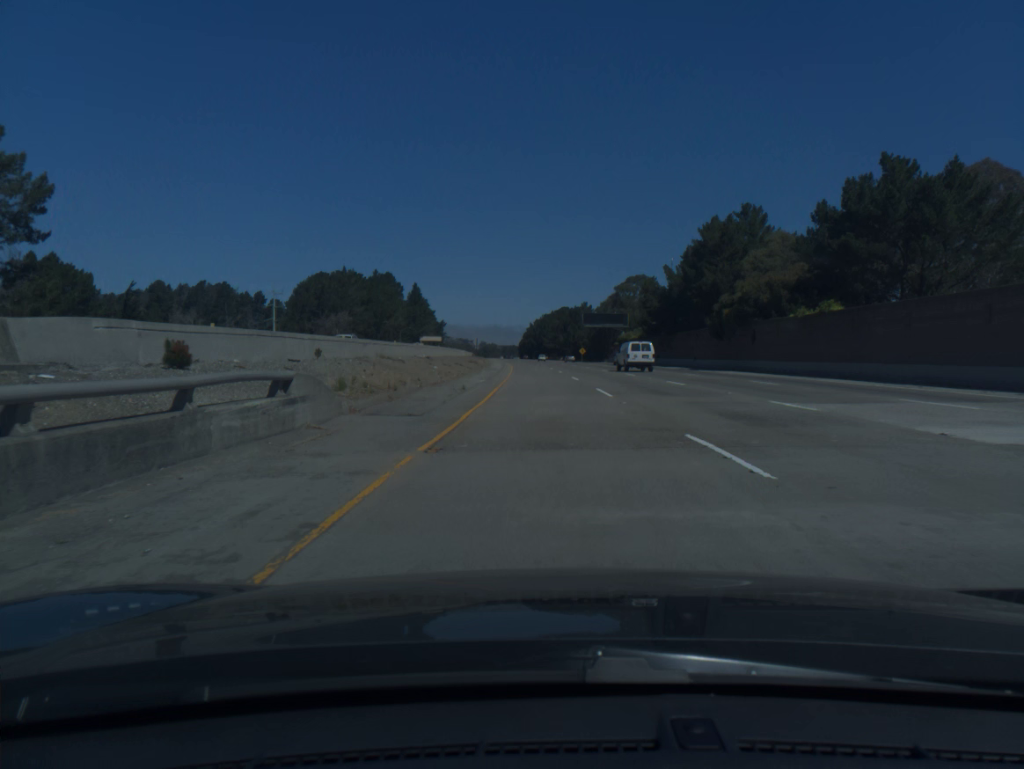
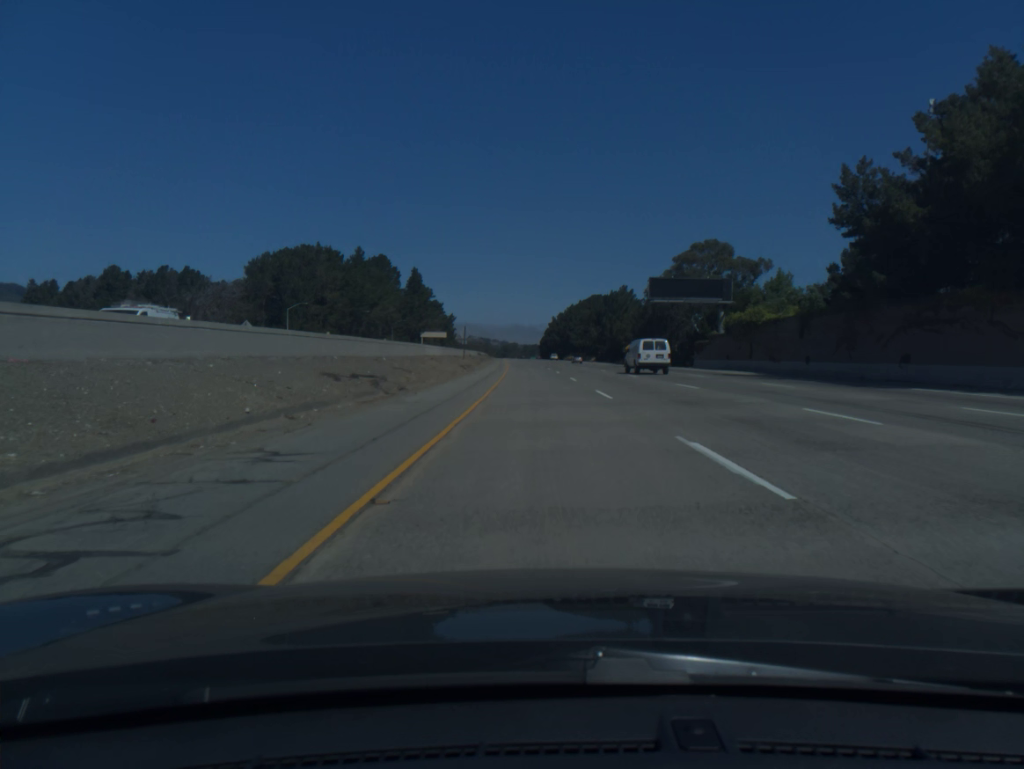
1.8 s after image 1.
(-0.8, +60.9) m; -2°
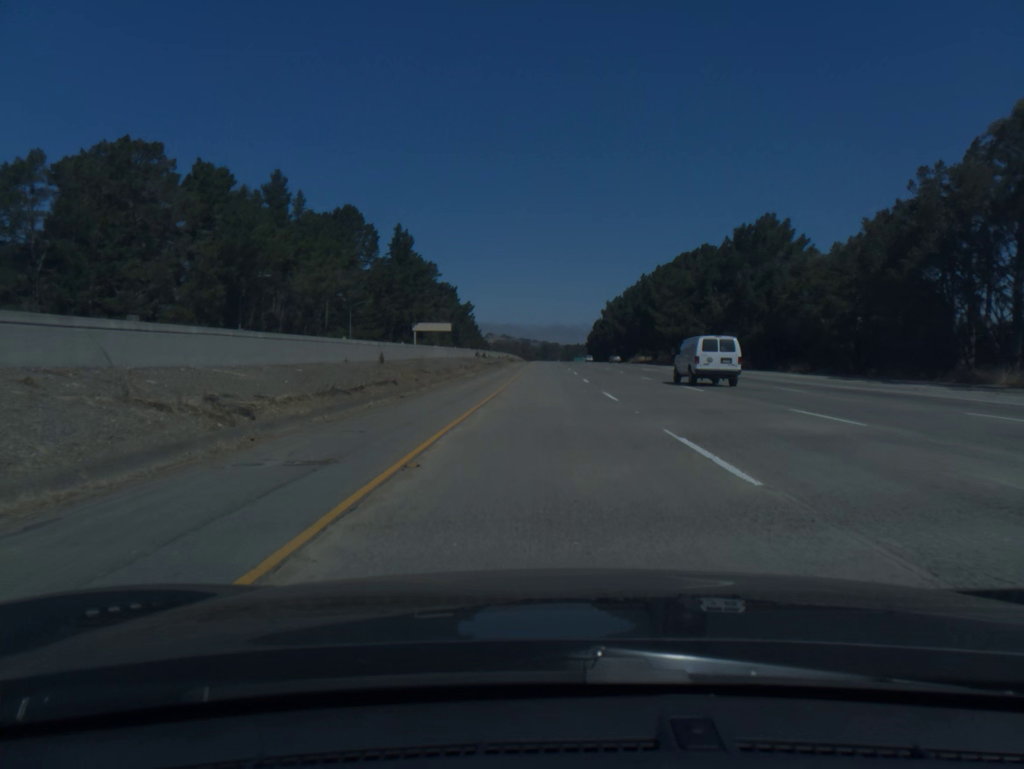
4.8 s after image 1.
(-2.9, +101.6) m; -3°
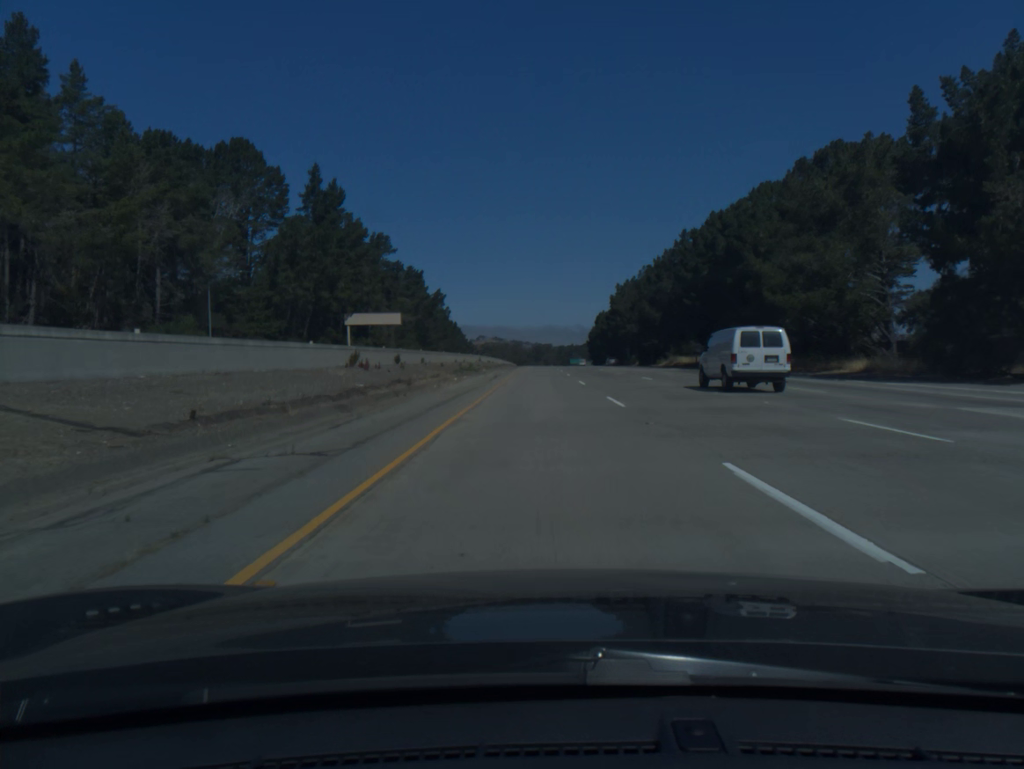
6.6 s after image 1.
(+0.3, +61.5) m; +1°
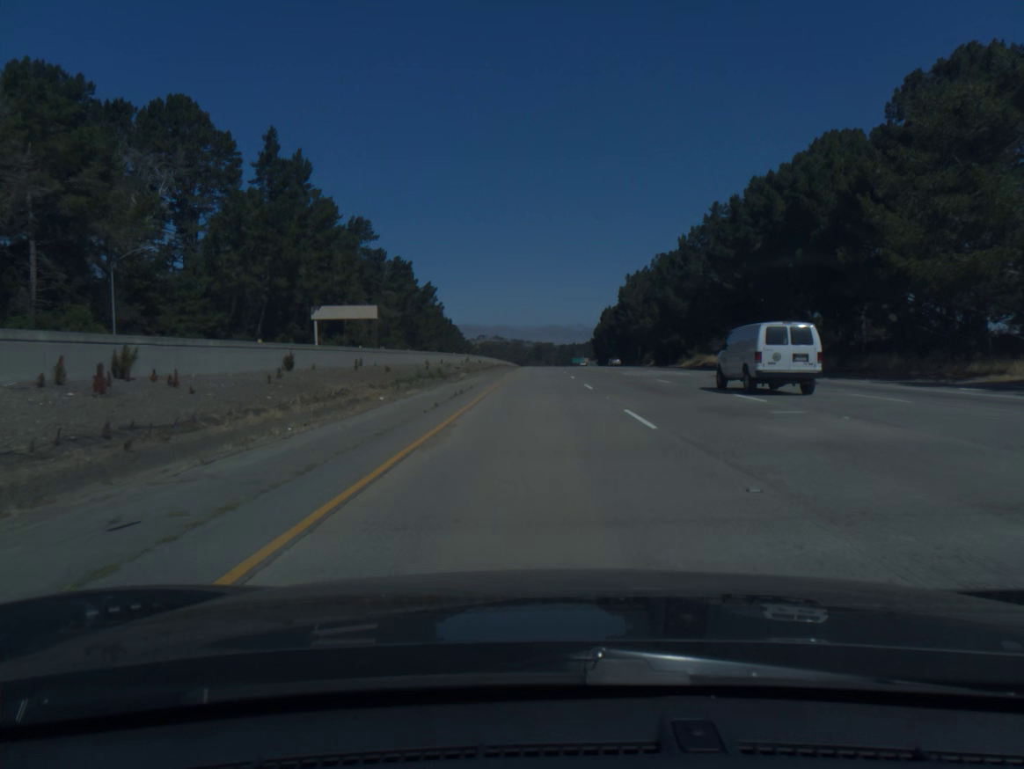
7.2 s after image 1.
(0.0, +20.5) m; 0°
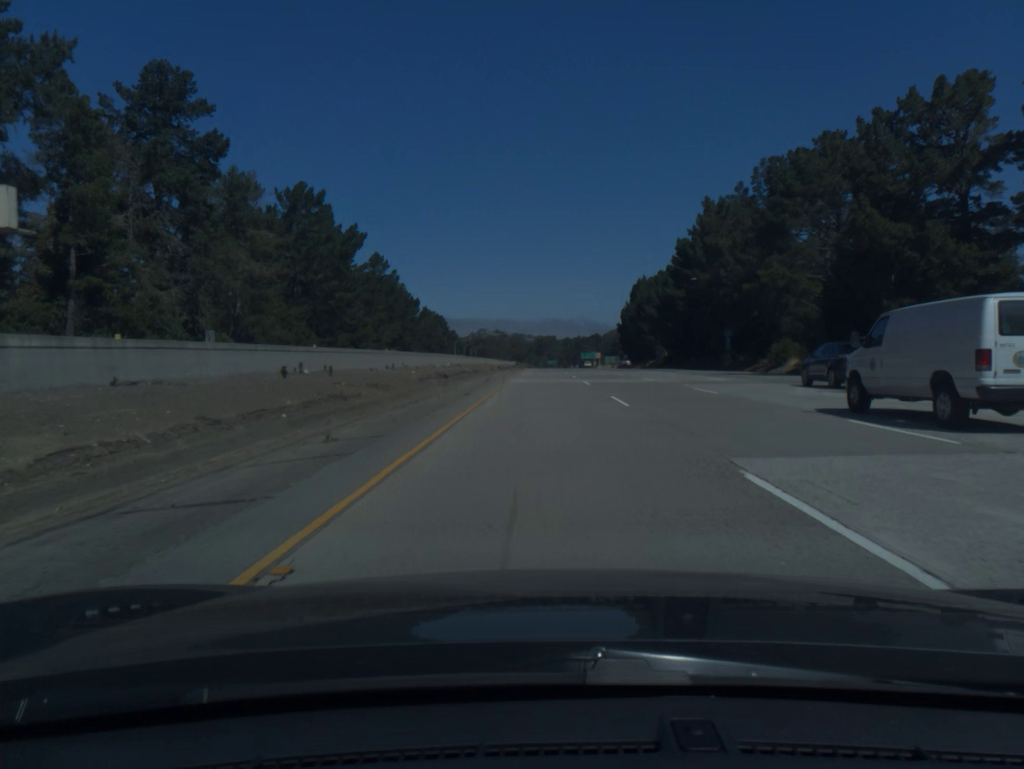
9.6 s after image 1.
(-0.4, +82.1) m; 0°
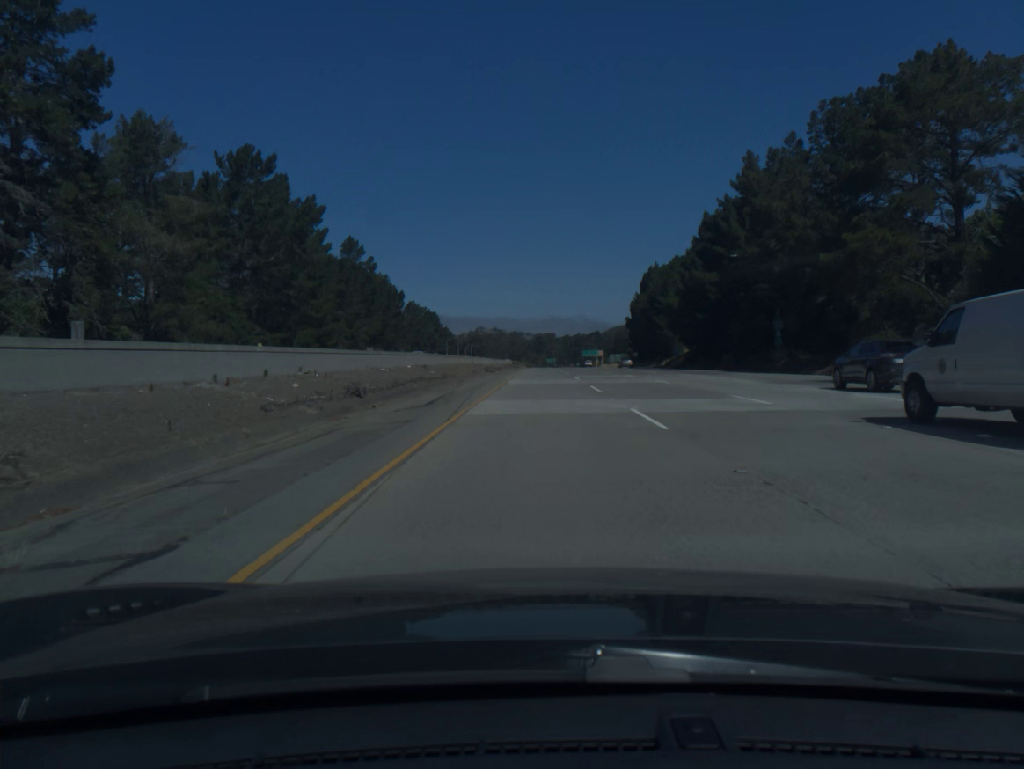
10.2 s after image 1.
(0.0, +20.6) m; 0°
